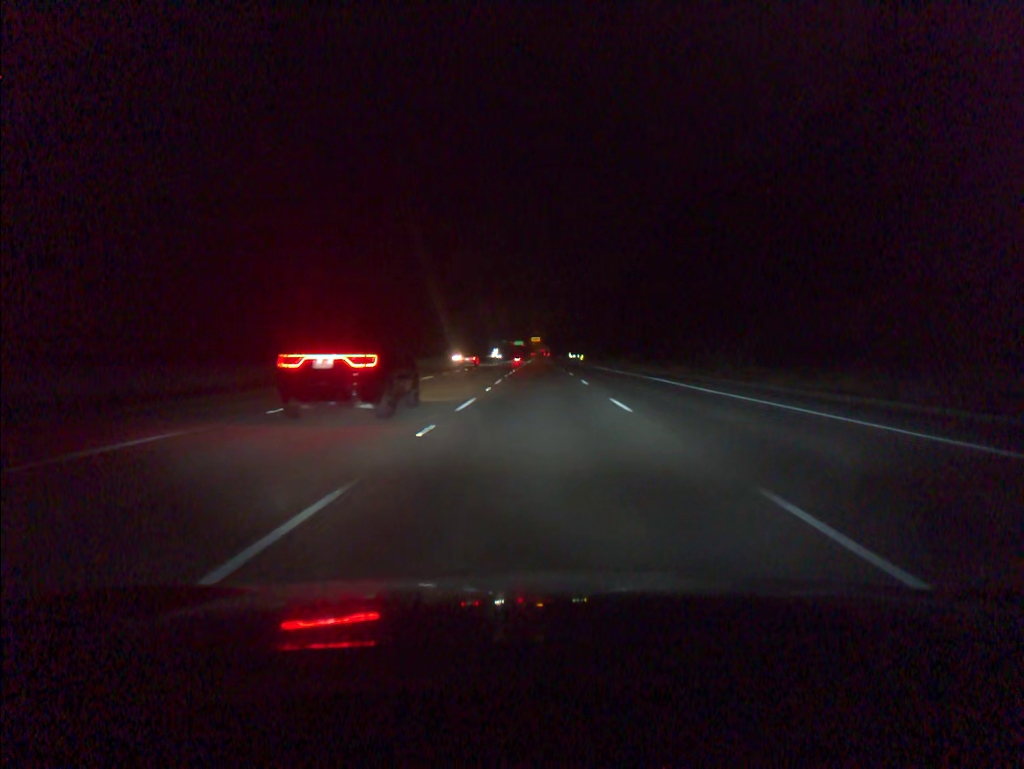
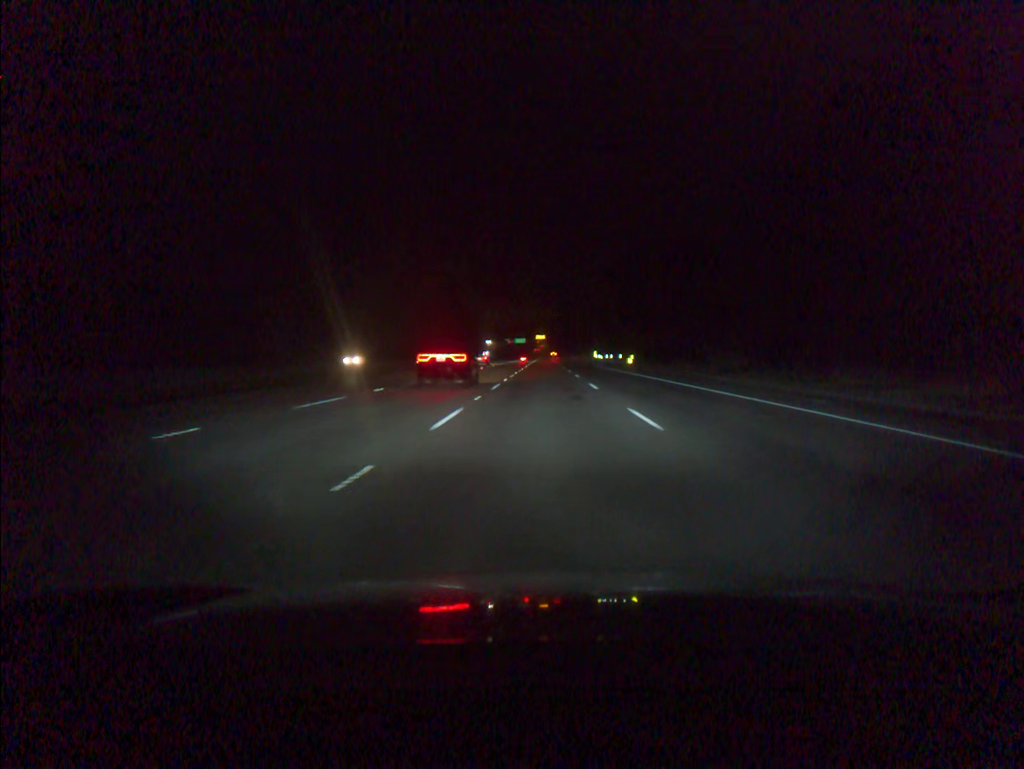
(-0.3, +91.8) m; 0°
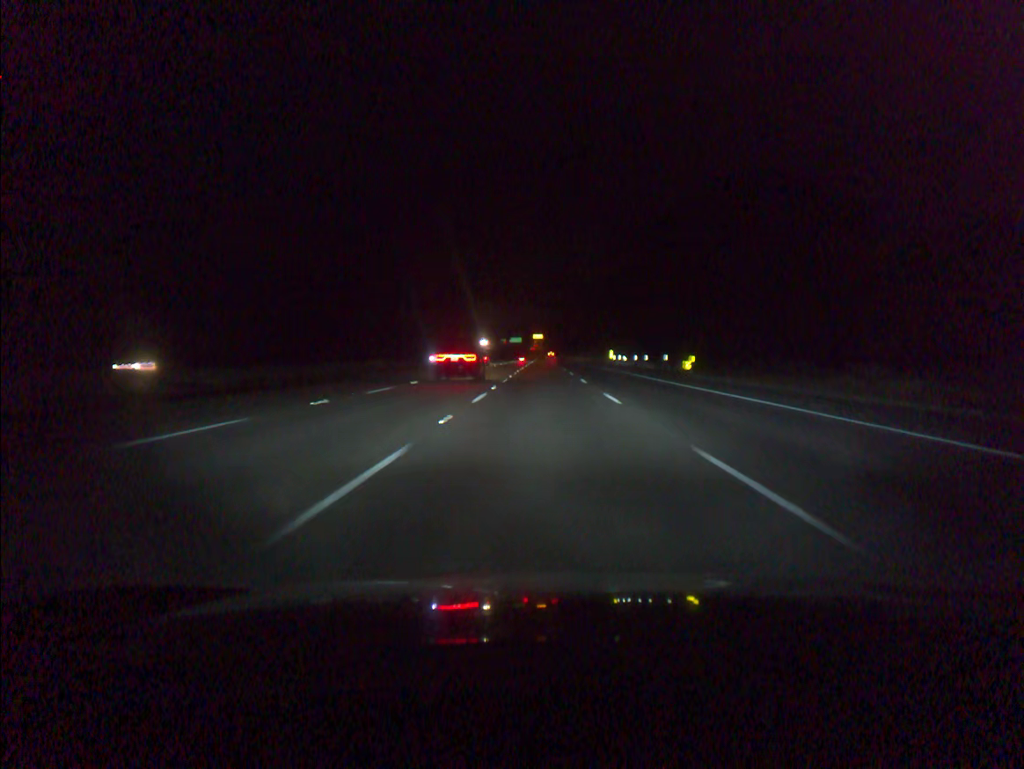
(0.0, +36.7) m; 0°
